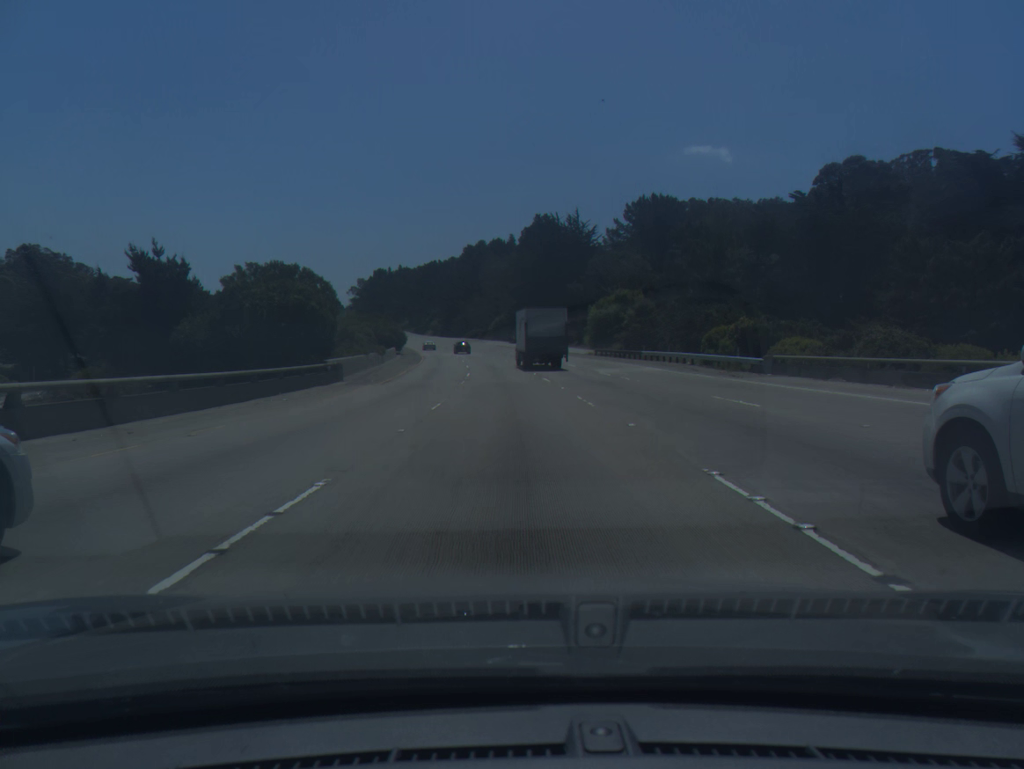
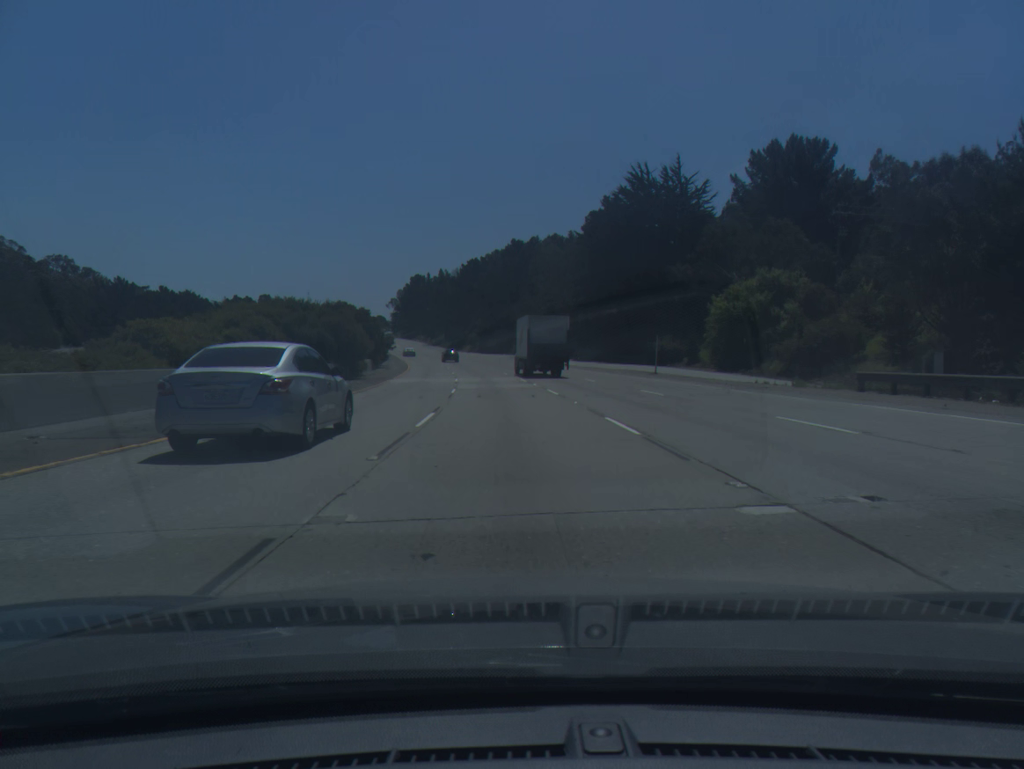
(-2.0, +55.1) m; -4°
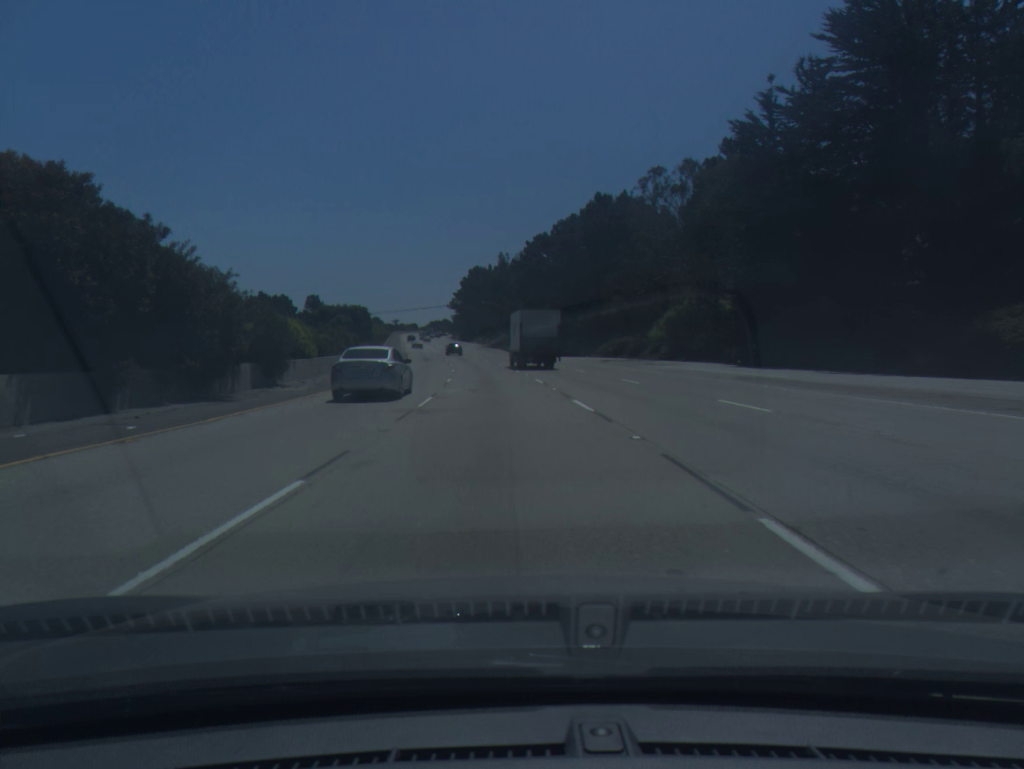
(-2.3, +54.6) m; -5°
